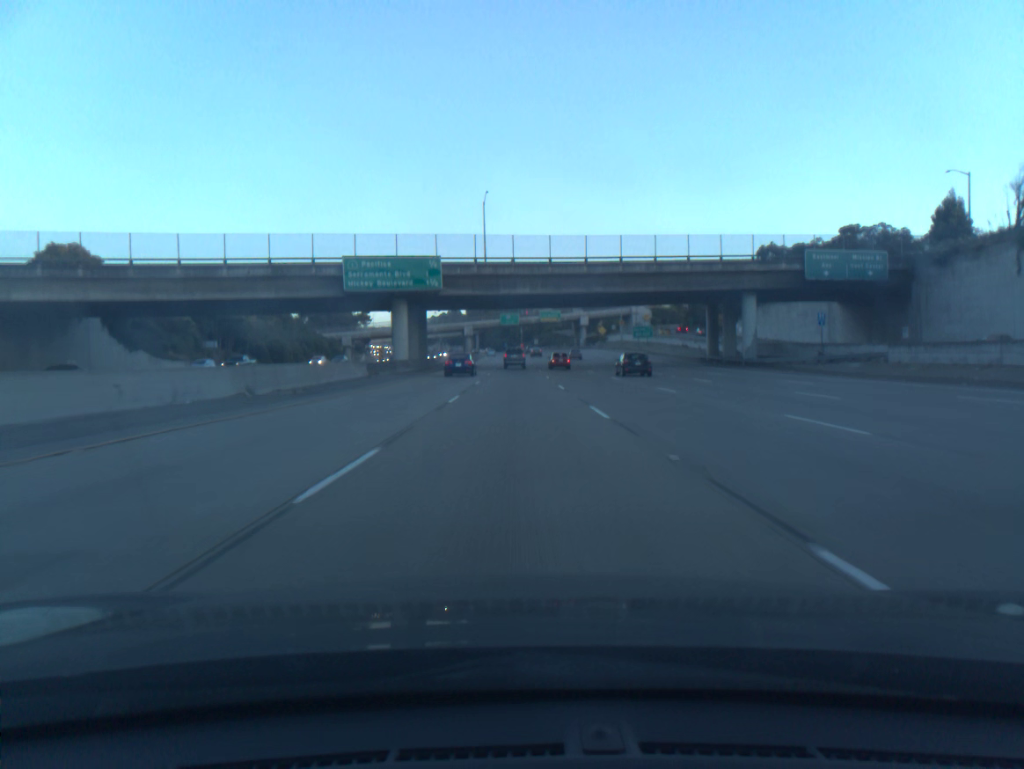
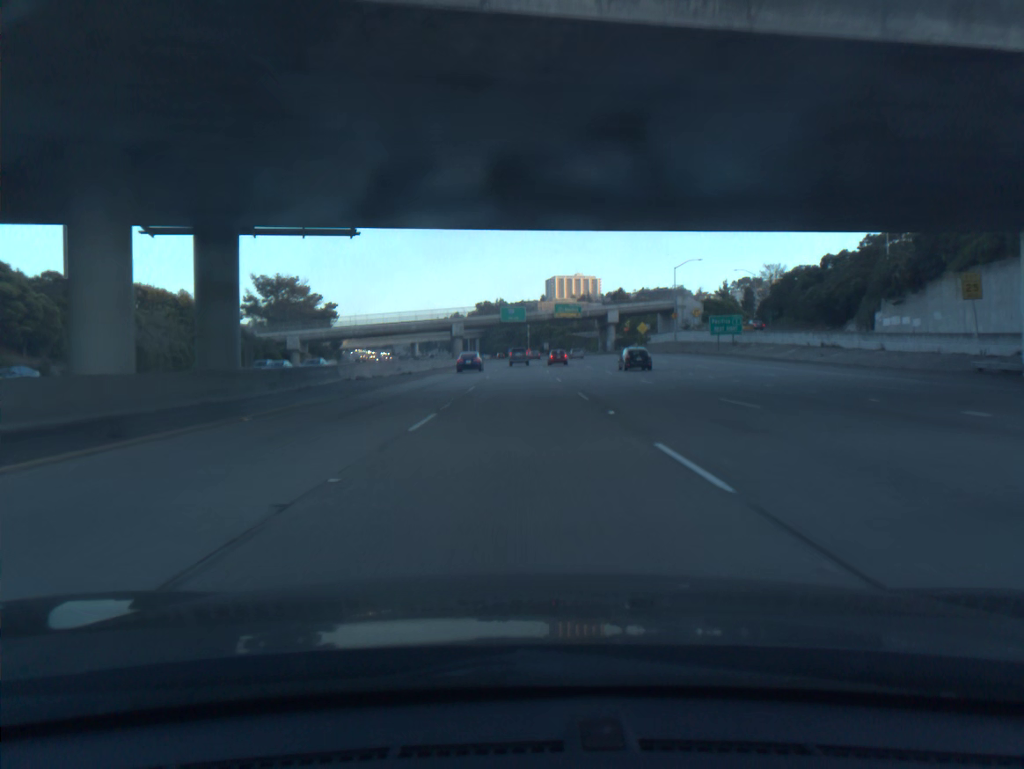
(-0.1, +52.4) m; 0°
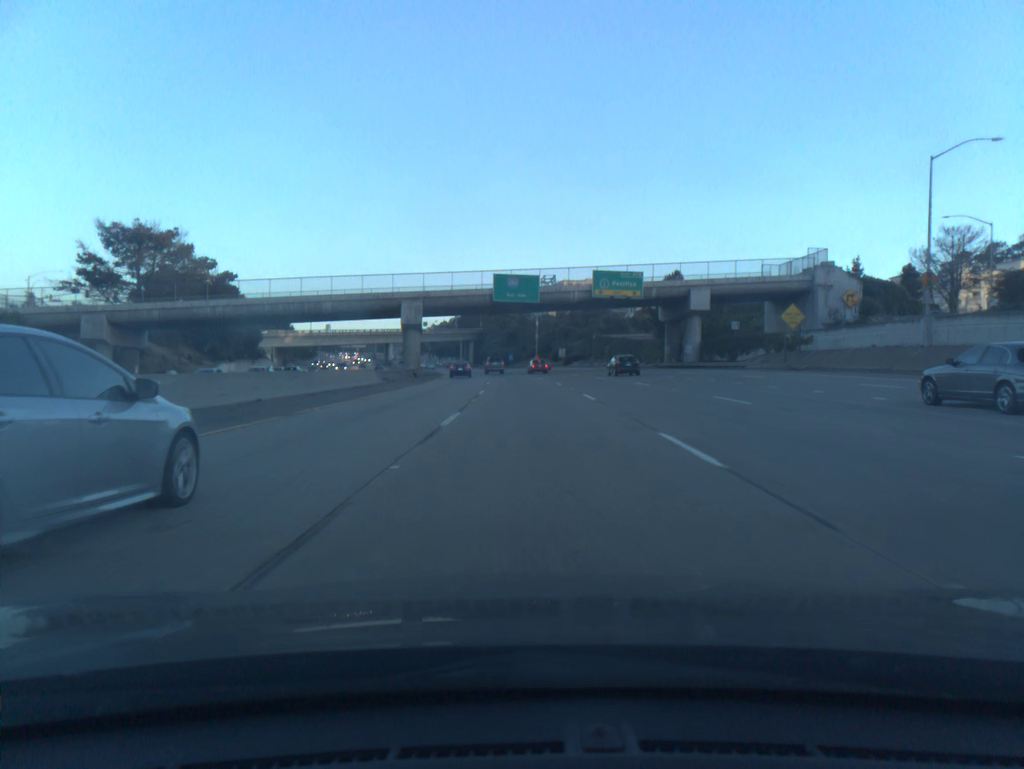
(-0.2, +71.1) m; 0°
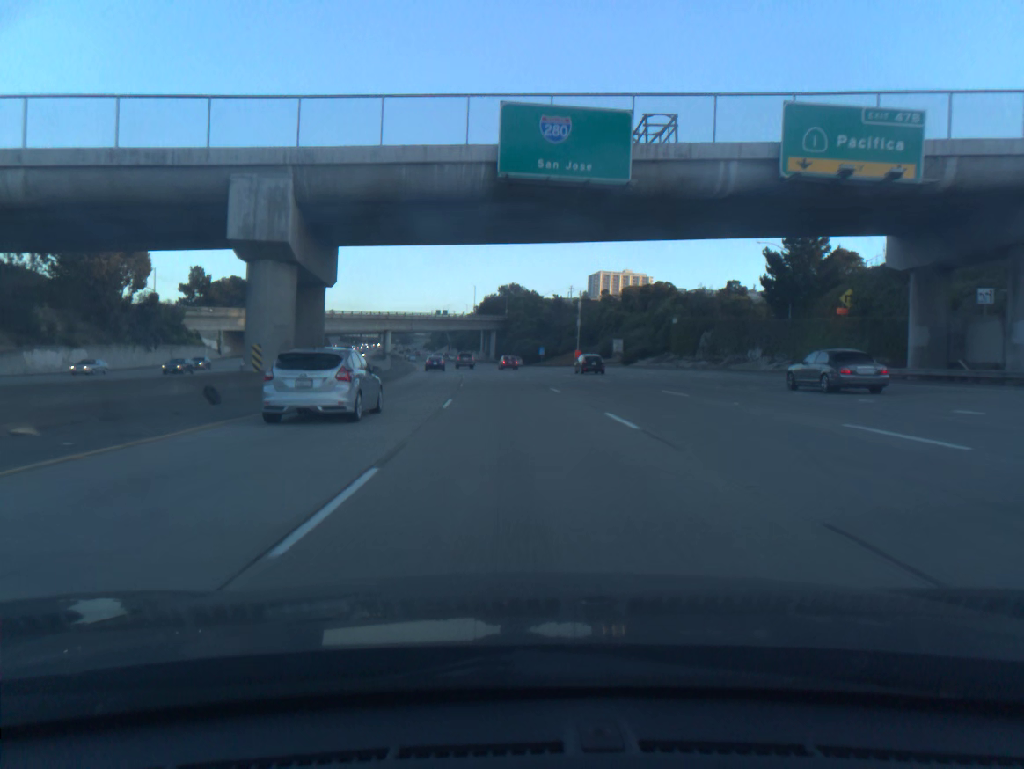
(-0.6, +53.9) m; -2°
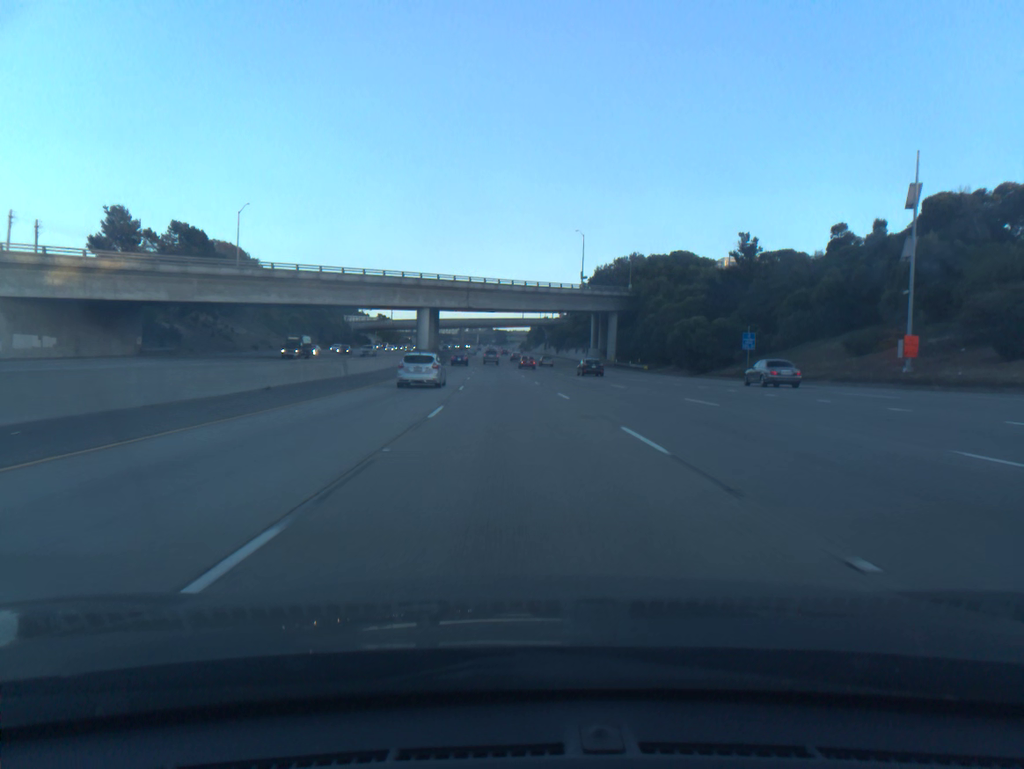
(-5.8, +90.2) m; -7°
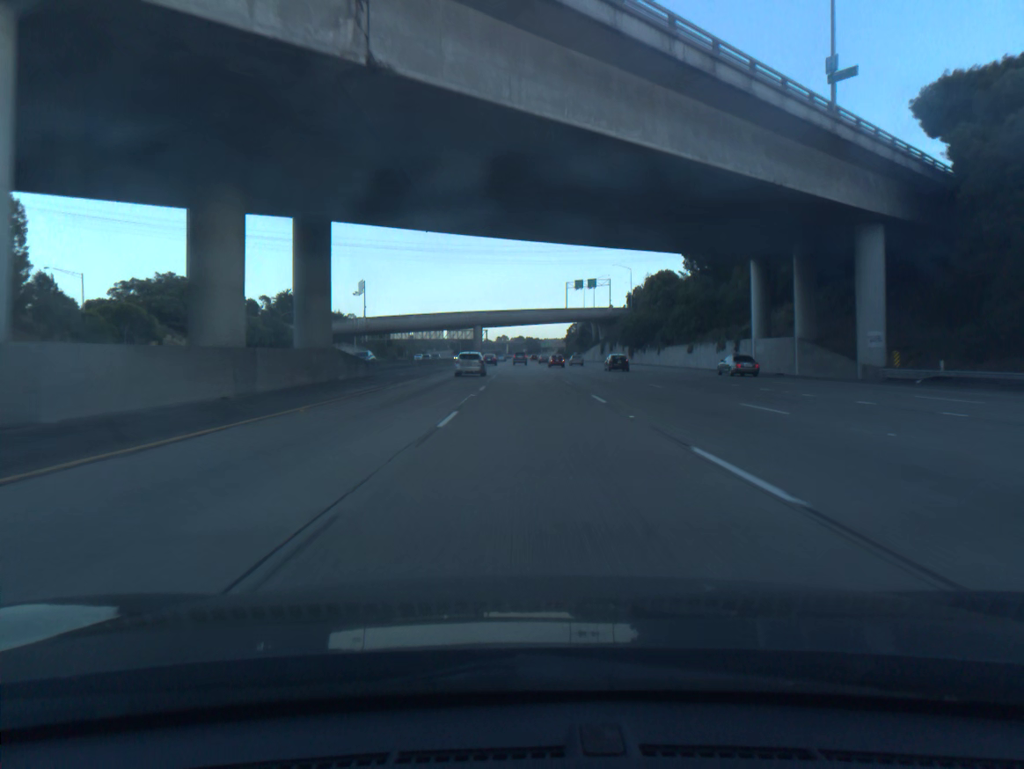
(-3.4, +90.8) m; -2°
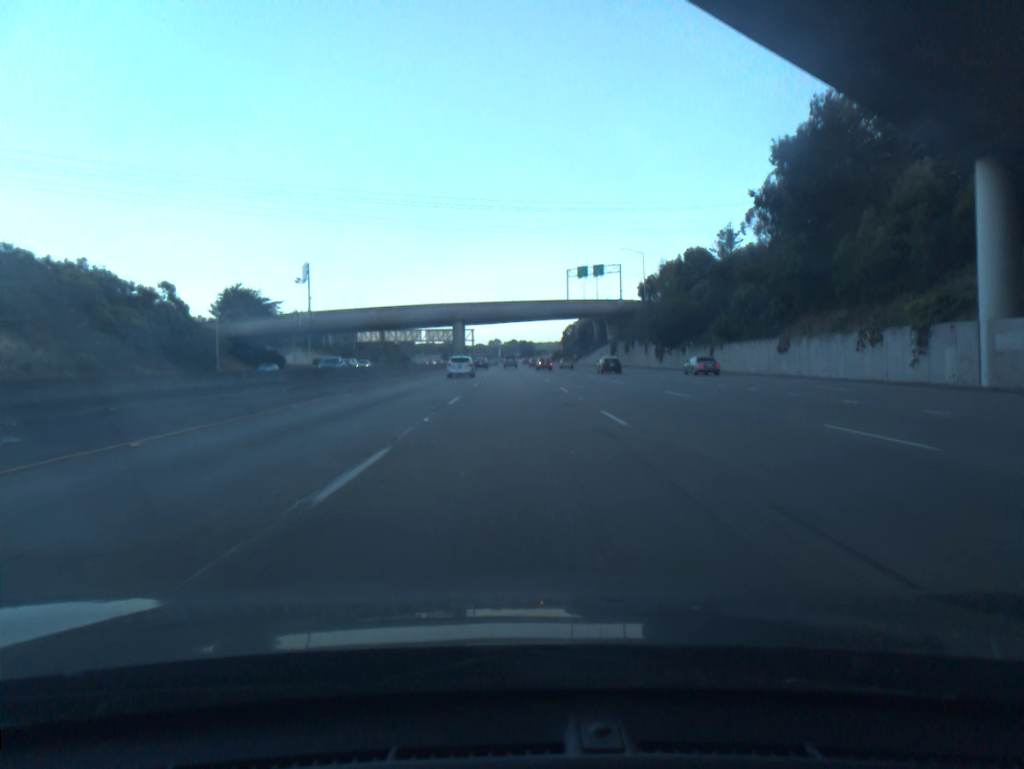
(+0.2, +36.2) m; 0°
